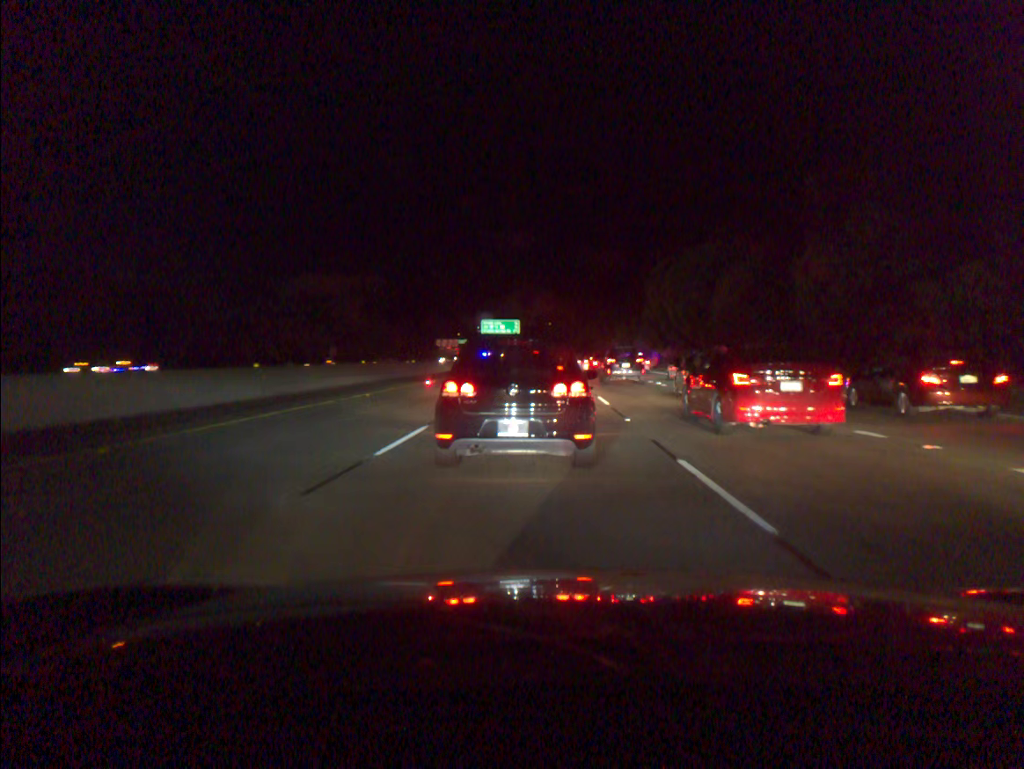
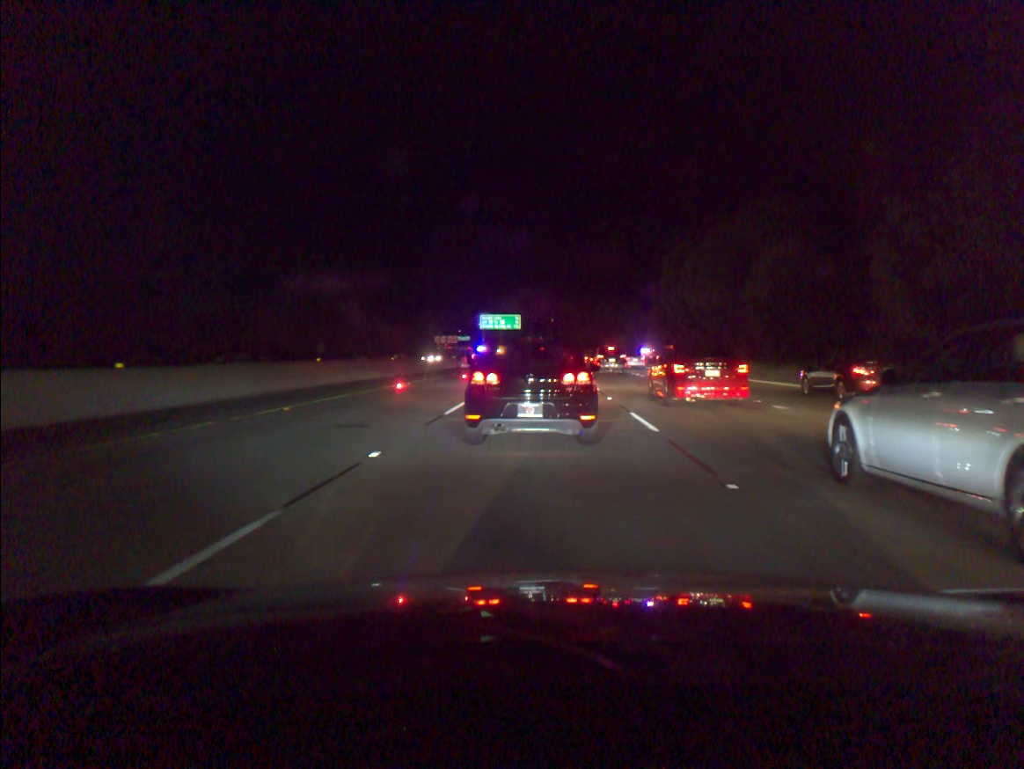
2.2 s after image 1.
(0.0, +8.1) m; 0°
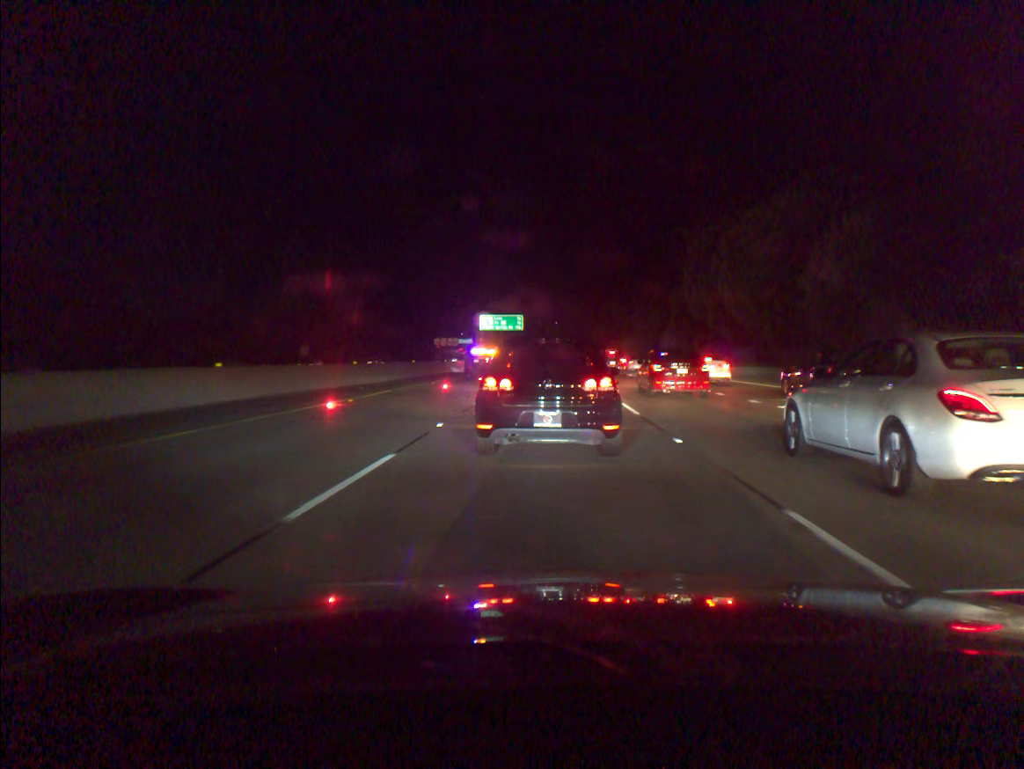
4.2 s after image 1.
(0.0, +9.9) m; 0°
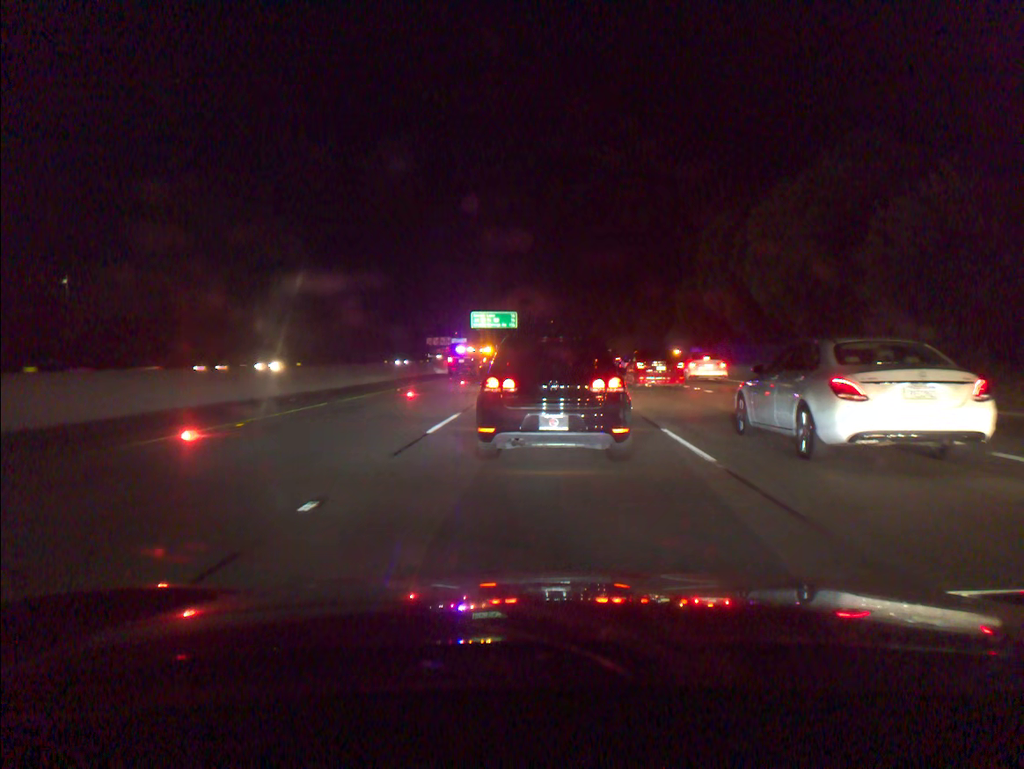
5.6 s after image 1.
(0.0, +7.5) m; +1°
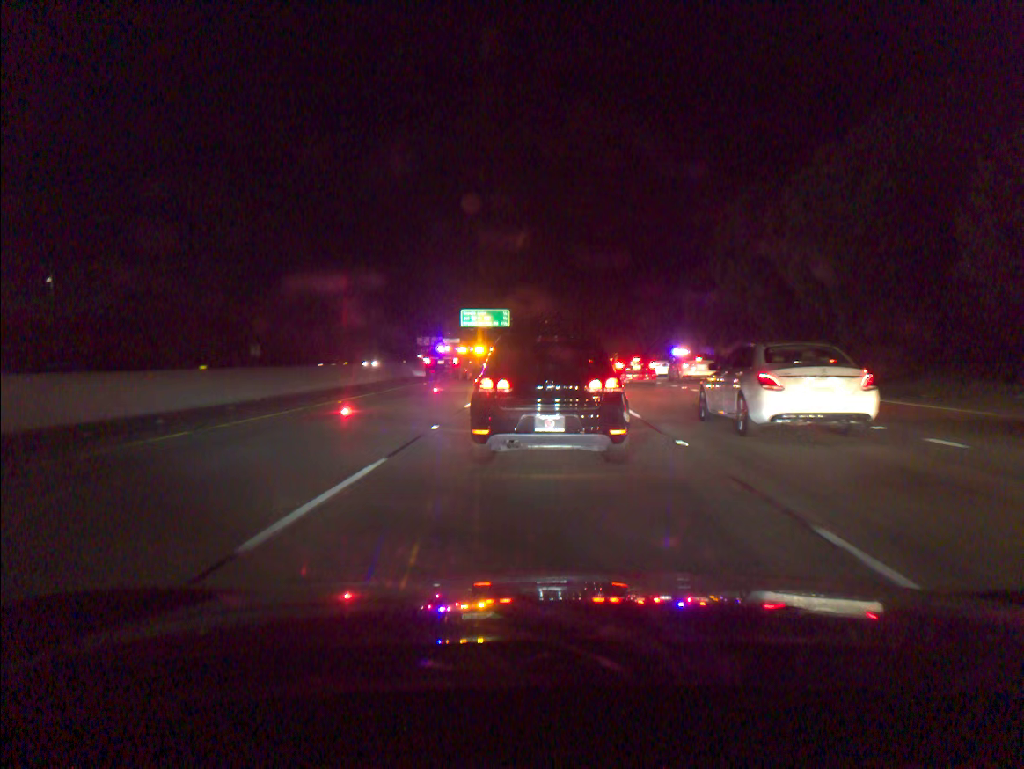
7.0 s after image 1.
(0.0, +7.5) m; +1°
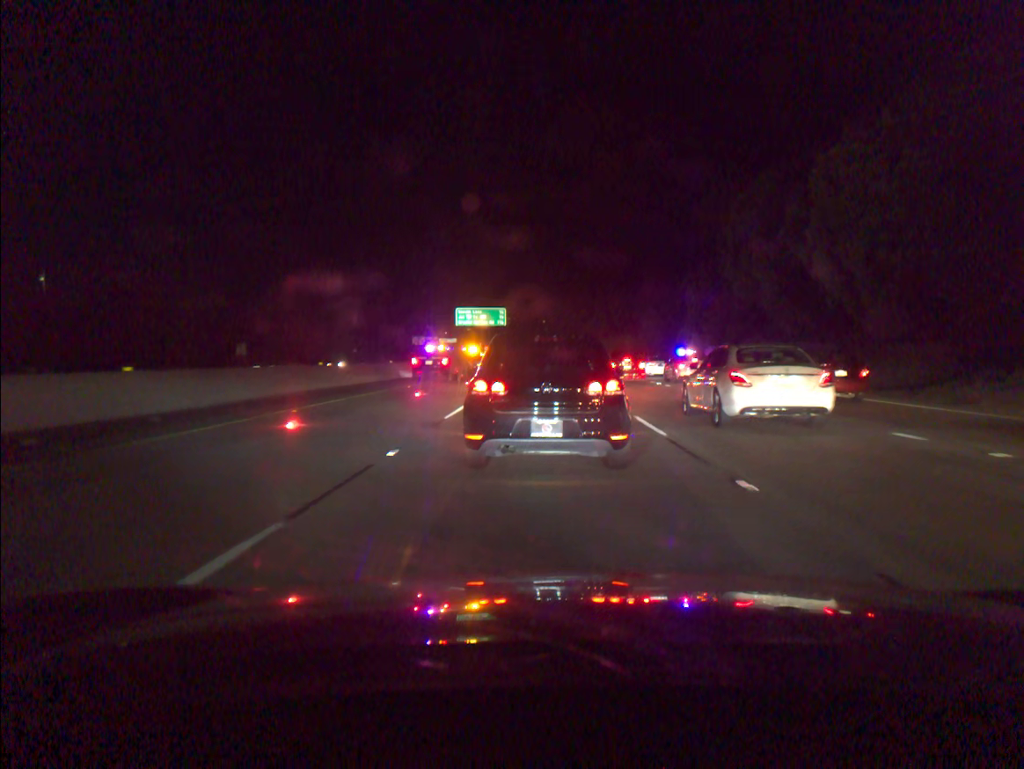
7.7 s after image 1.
(0.0, +3.5) m; 0°
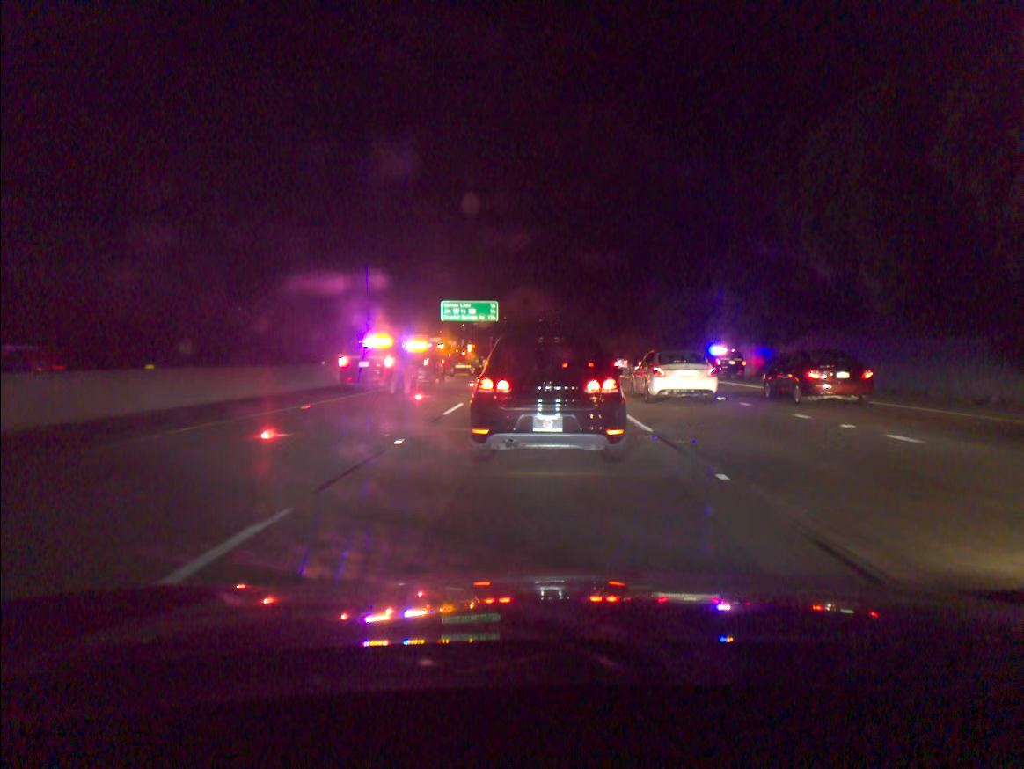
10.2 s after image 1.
(+0.1, +13.6) m; 0°
